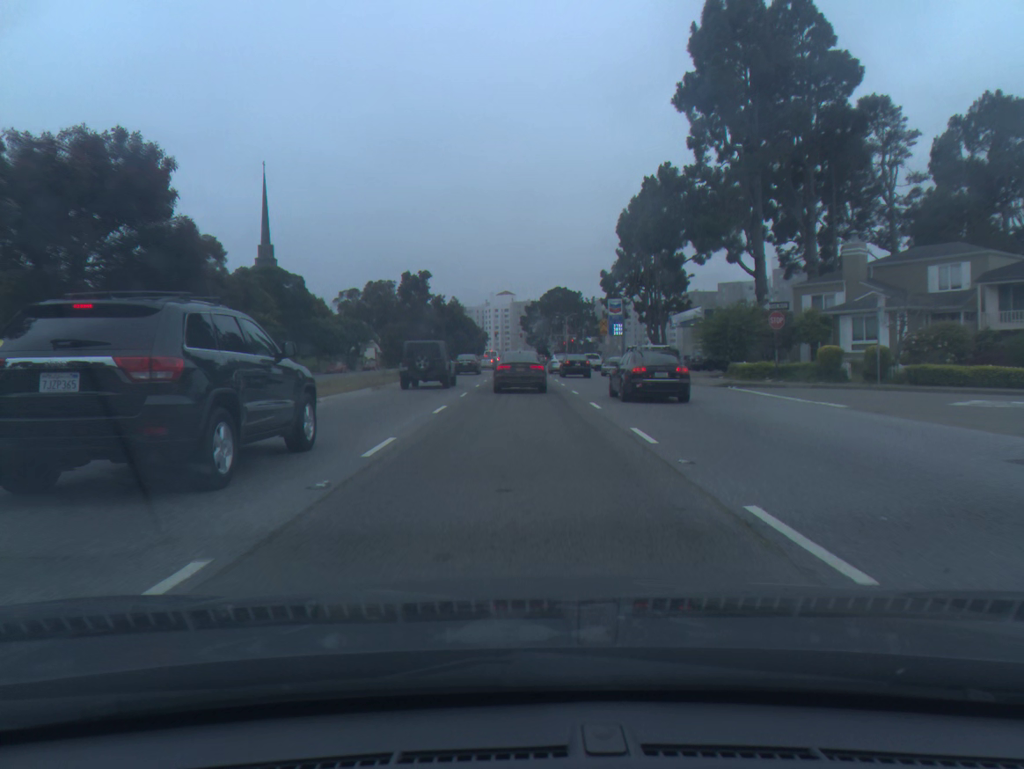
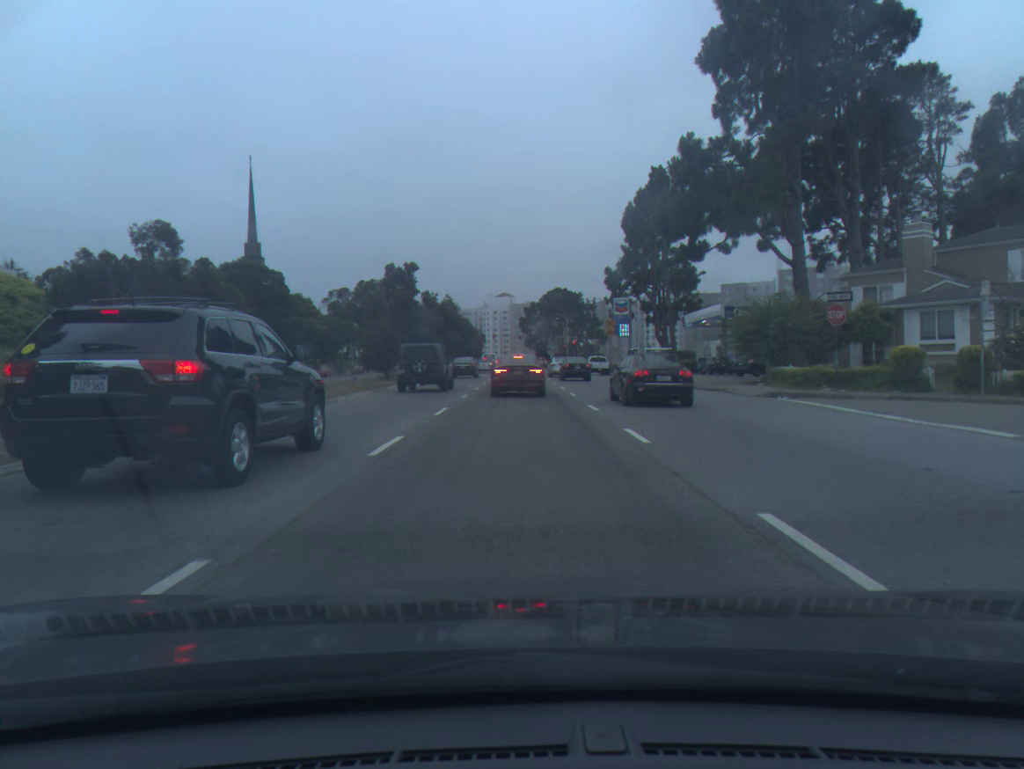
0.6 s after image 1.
(0.0, +7.0) m; 0°
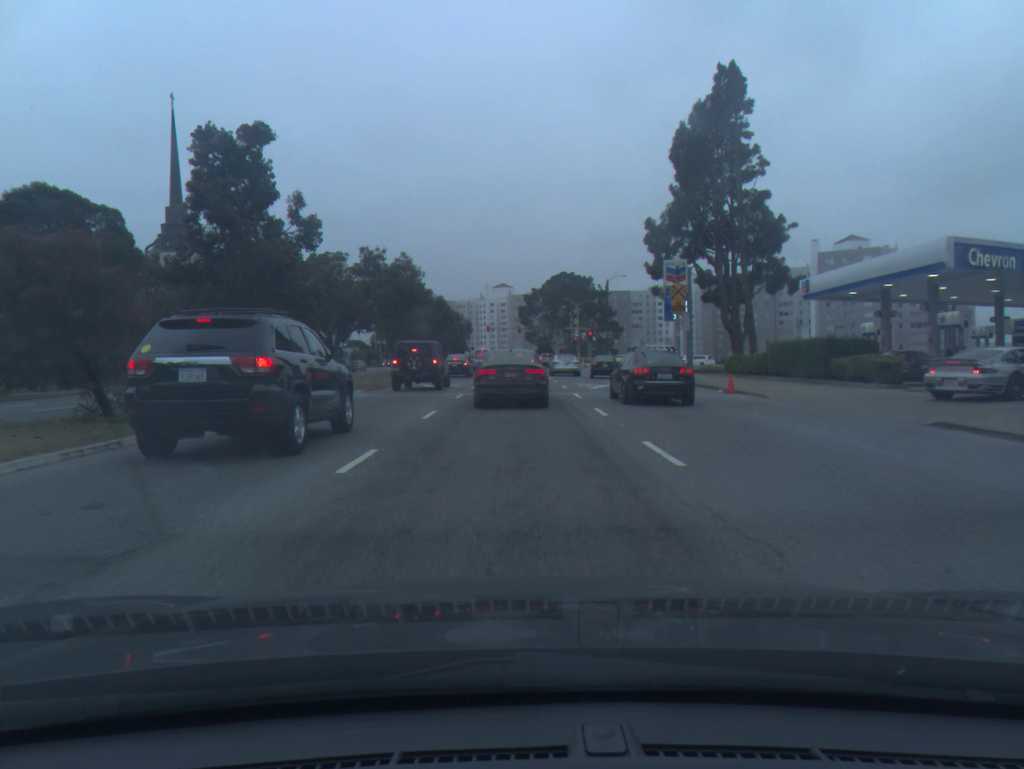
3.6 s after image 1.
(0.0, +31.4) m; 0°
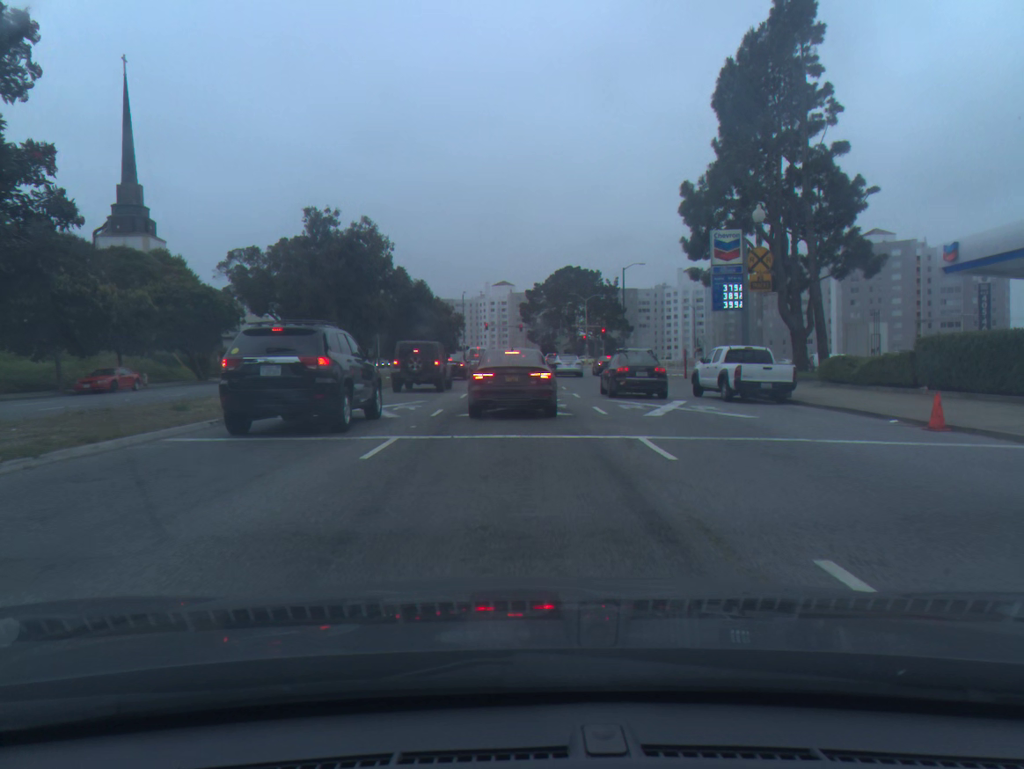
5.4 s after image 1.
(0.0, +13.9) m; 0°
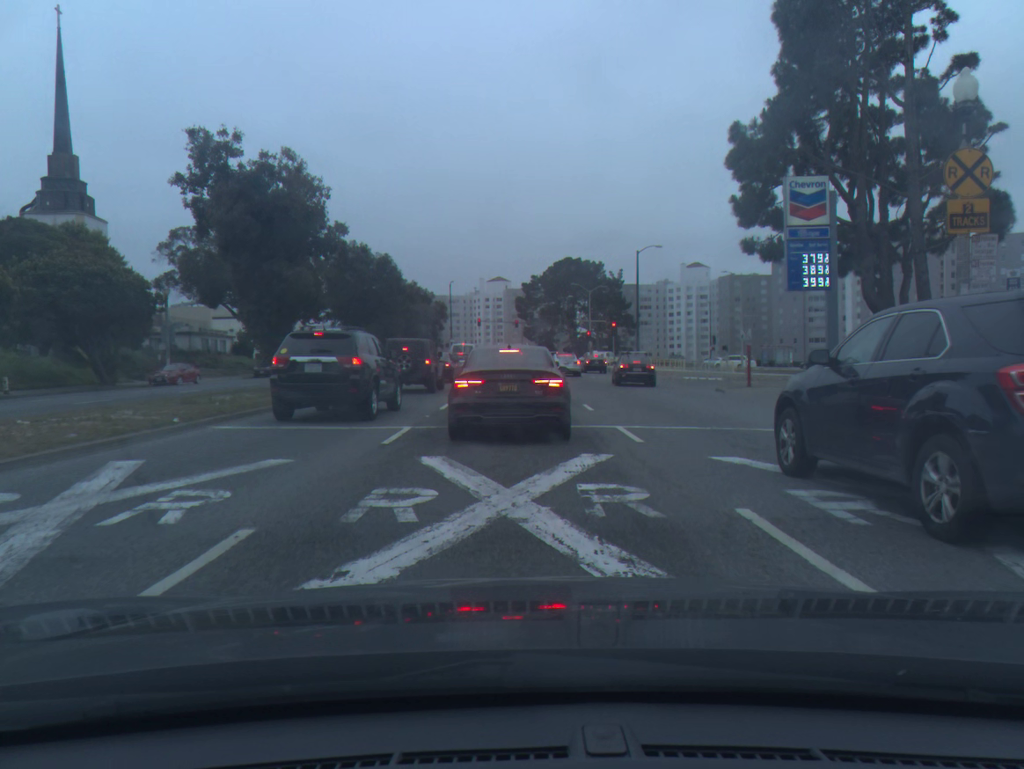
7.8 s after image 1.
(+0.1, +13.1) m; +1°
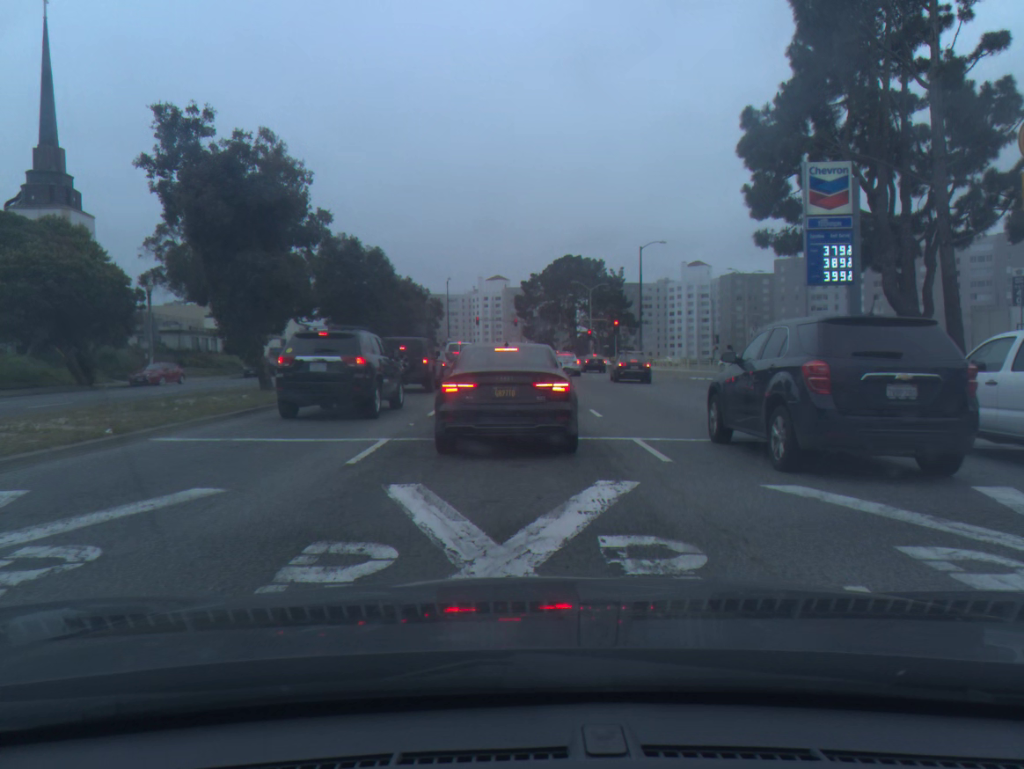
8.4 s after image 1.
(0.0, +2.2) m; 0°
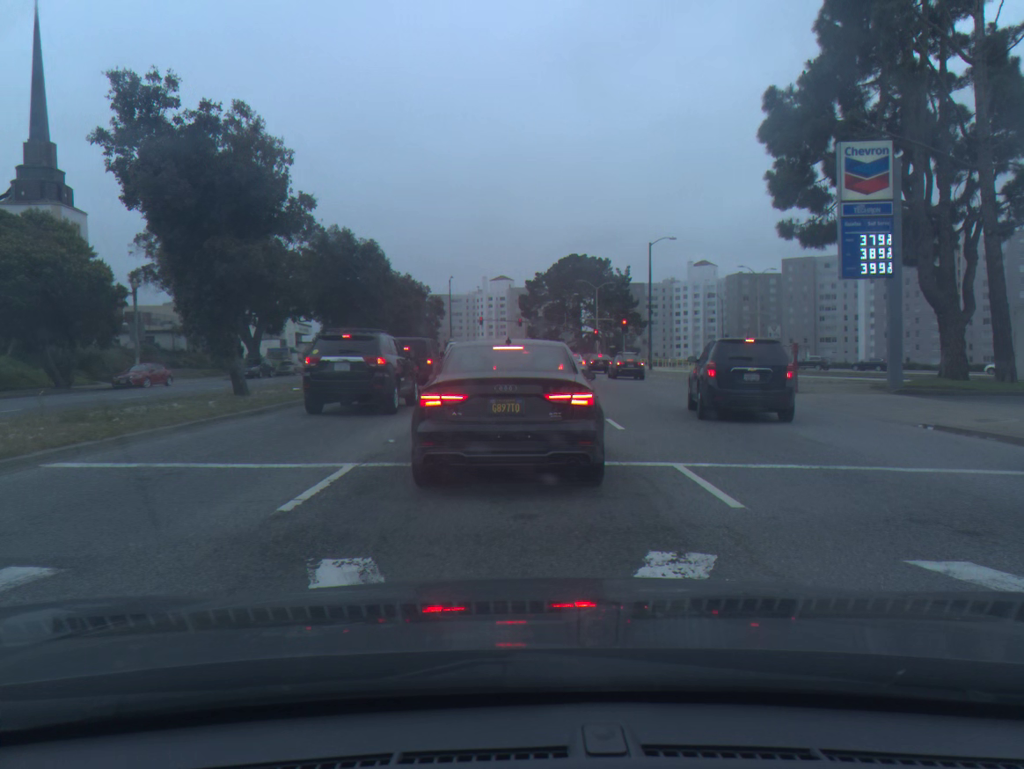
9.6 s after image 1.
(0.0, +2.8) m; 0°
